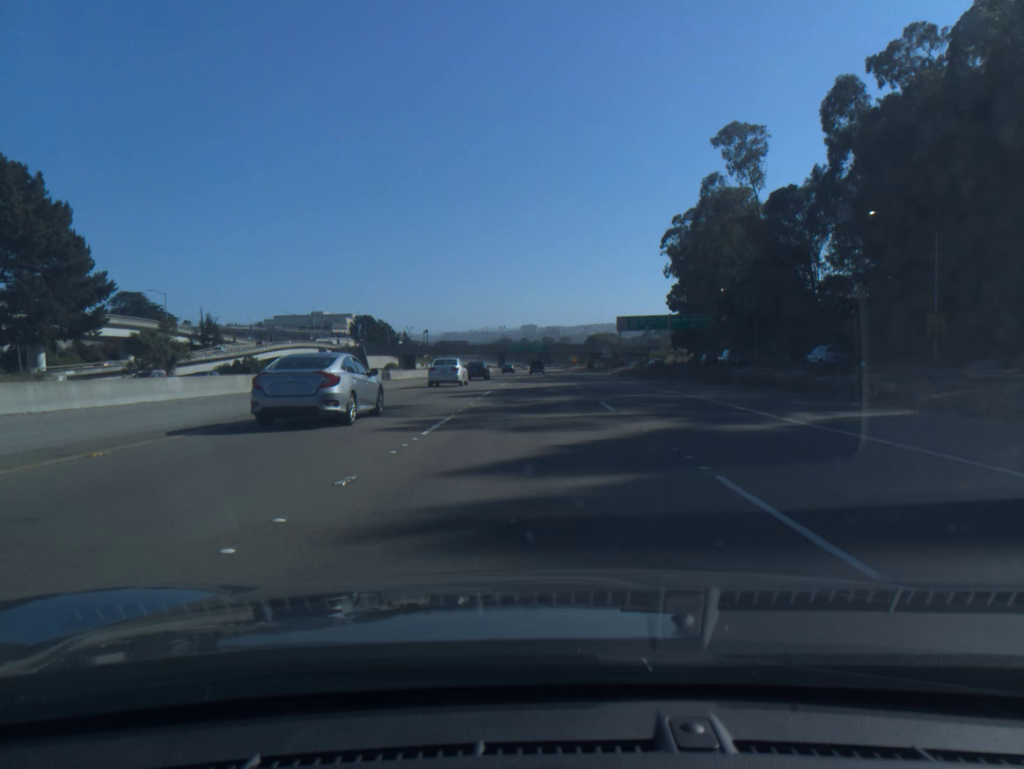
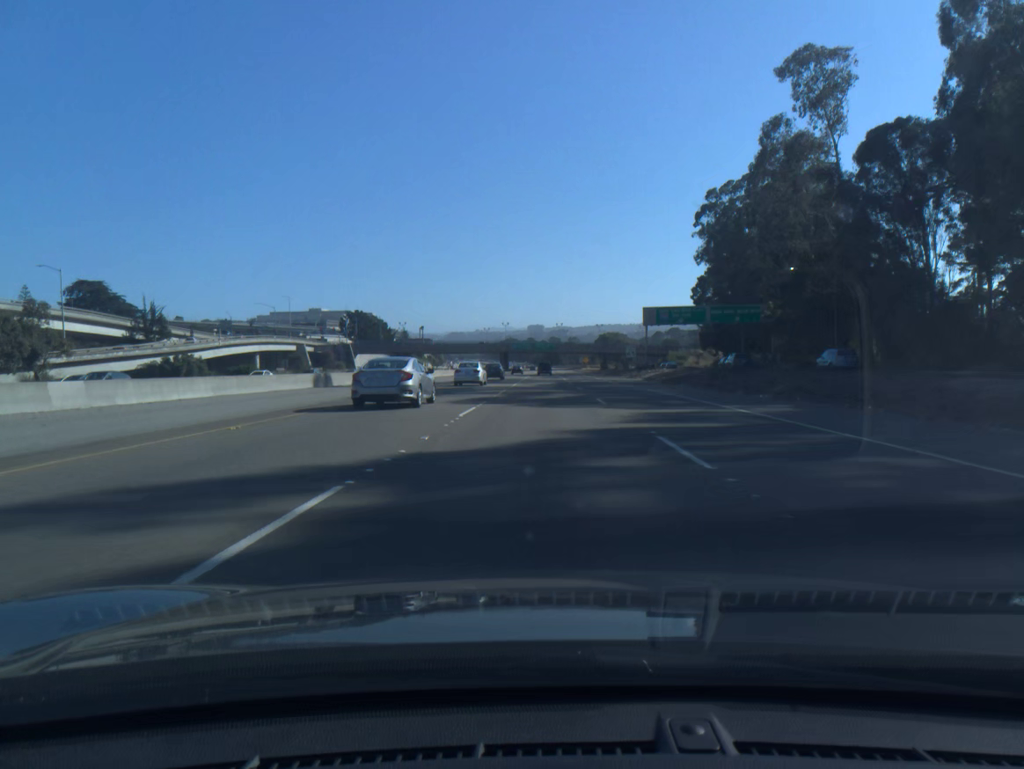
(-0.1, +24.7) m; 0°
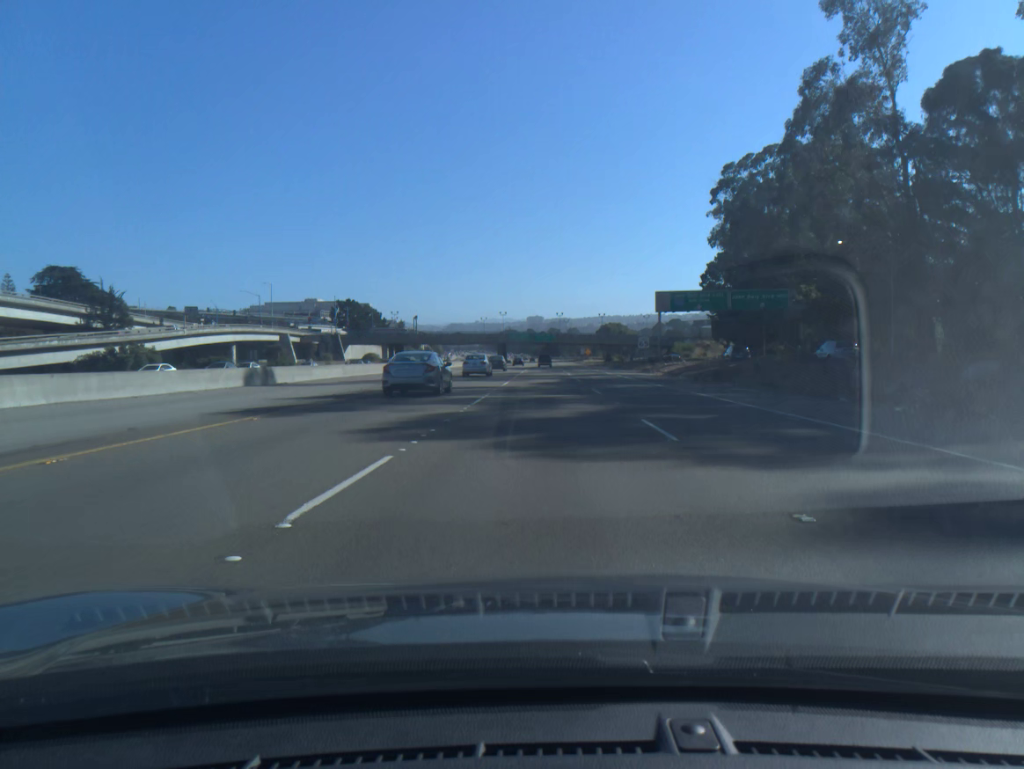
(0.0, +12.4) m; 0°
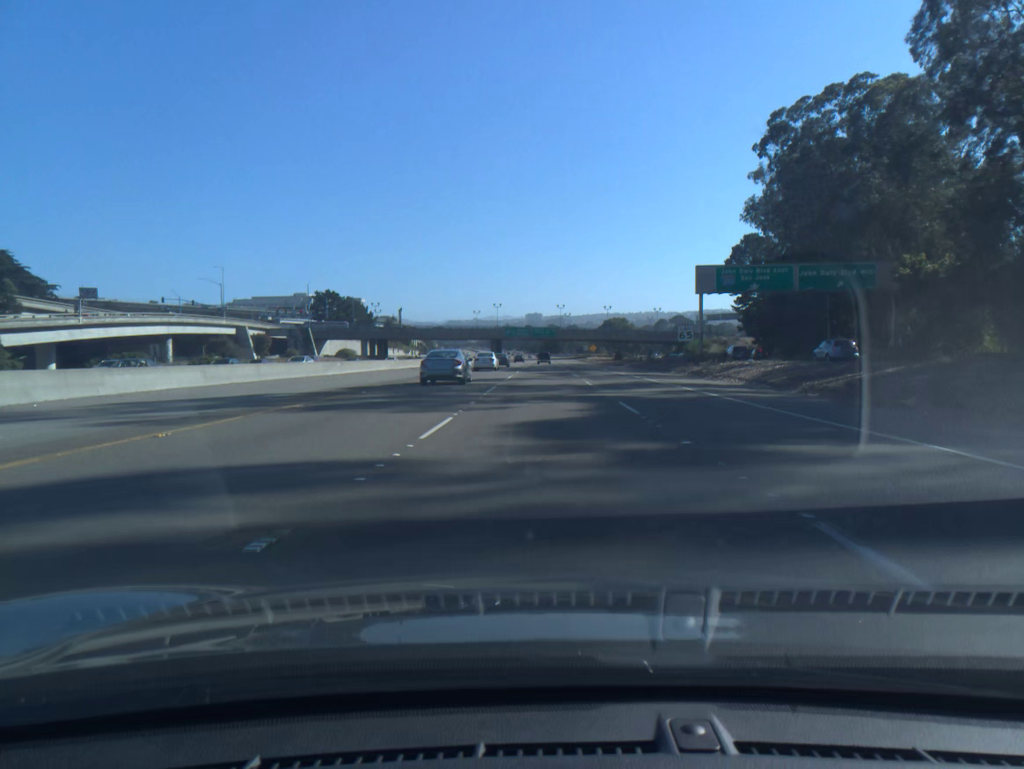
(0.0, +24.7) m; 0°
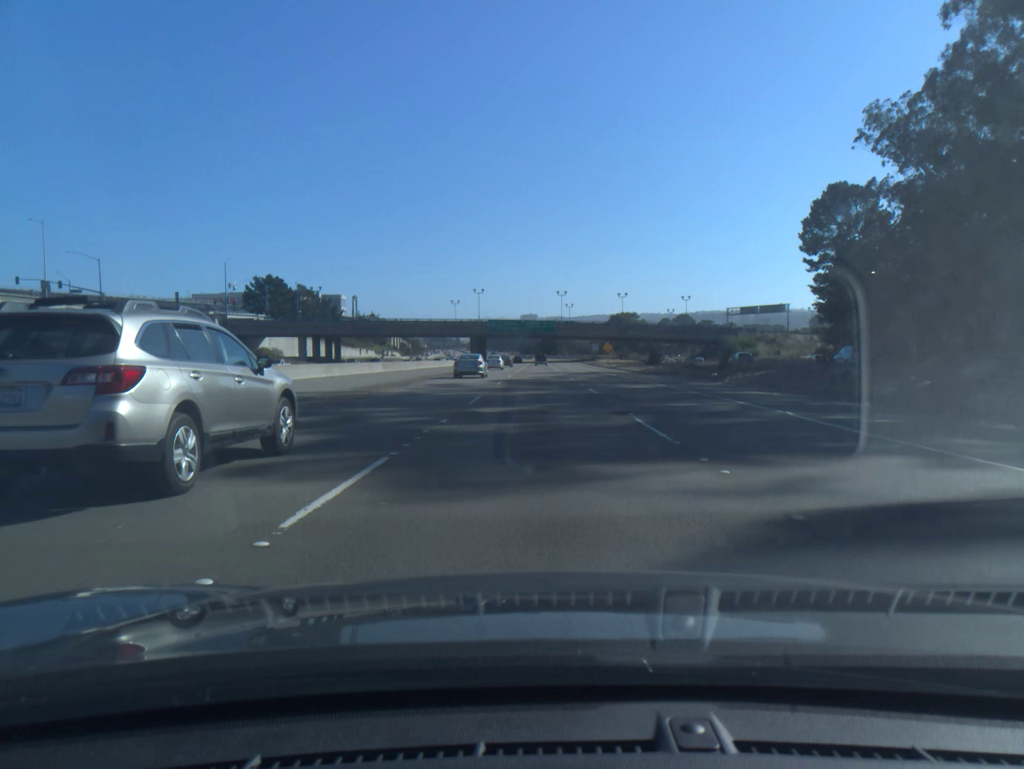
(+0.1, +49.5) m; 0°
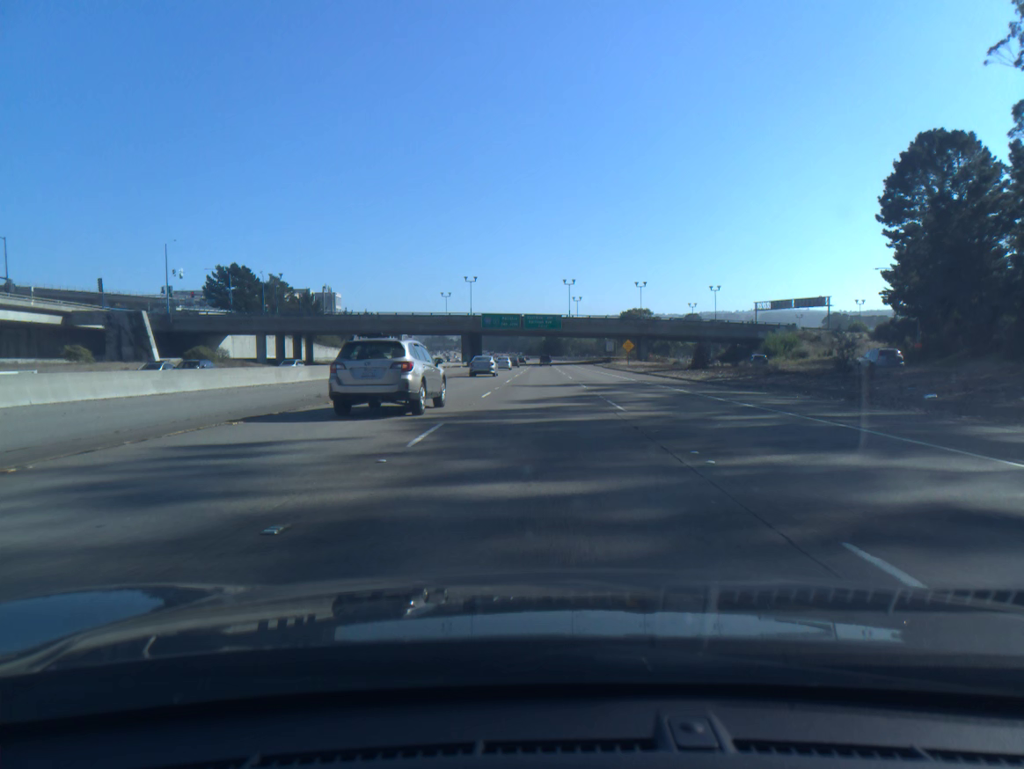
(0.0, +24.8) m; 0°
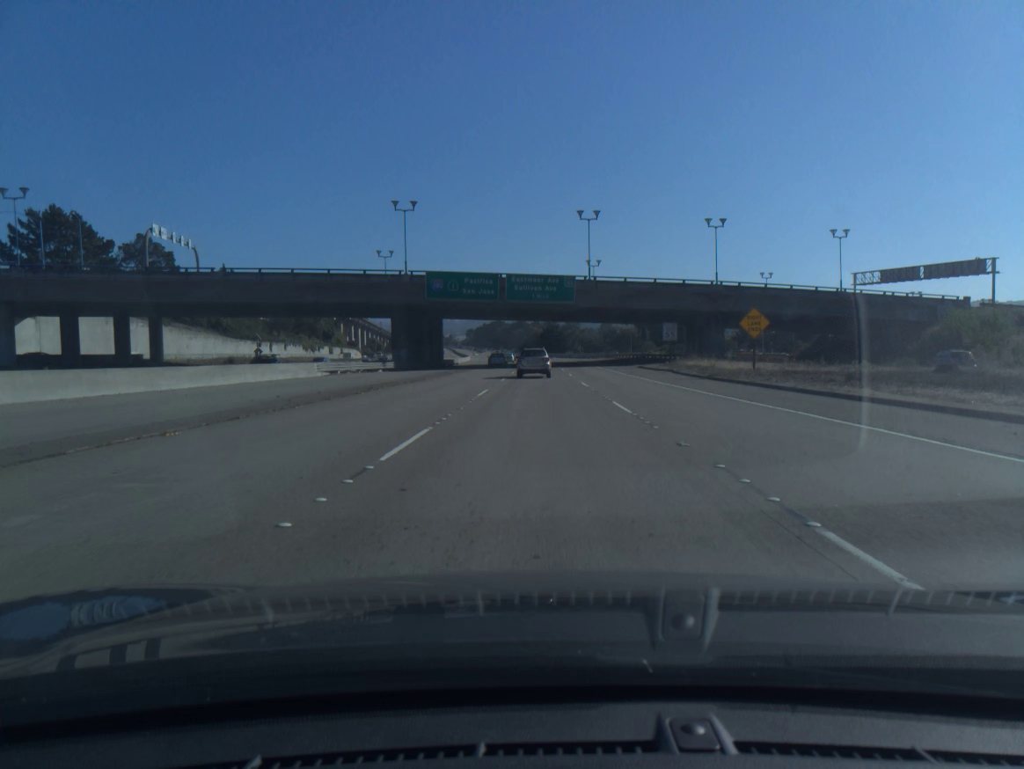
(+0.1, +61.8) m; 0°
